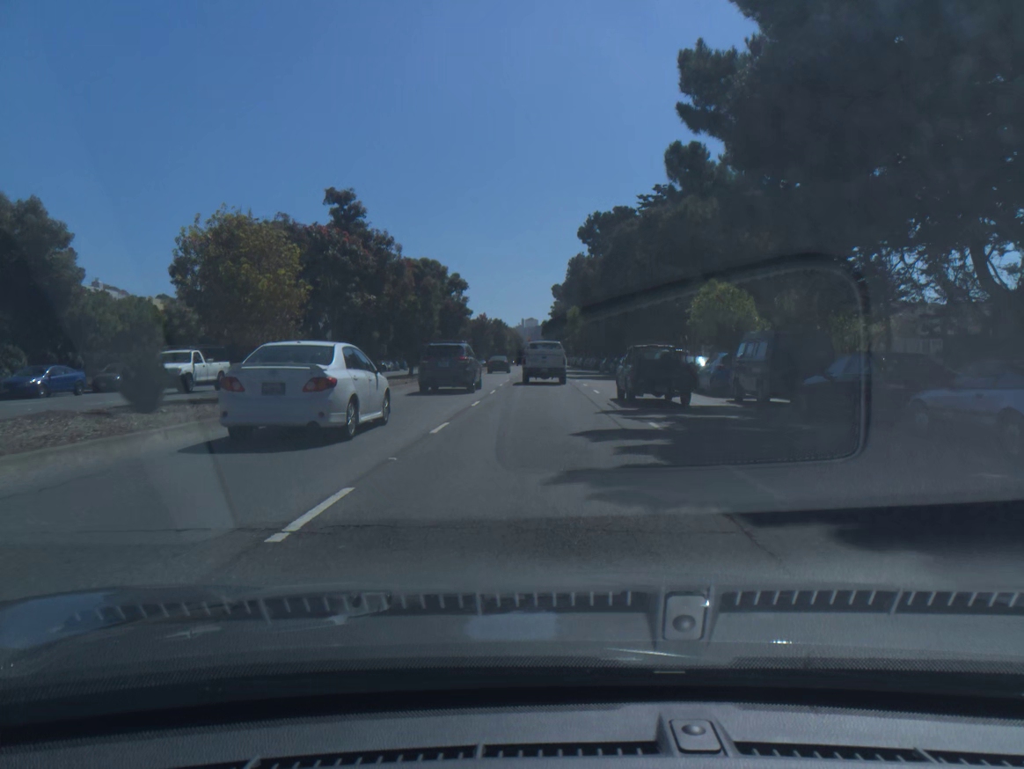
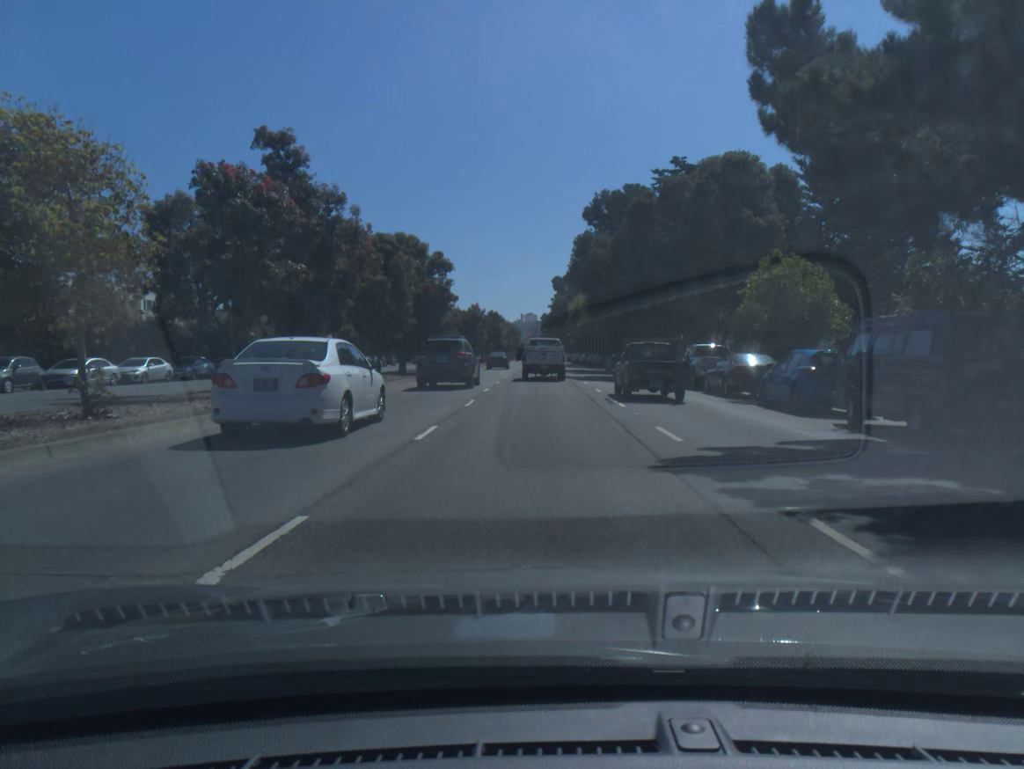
(0.0, +8.8) m; 0°
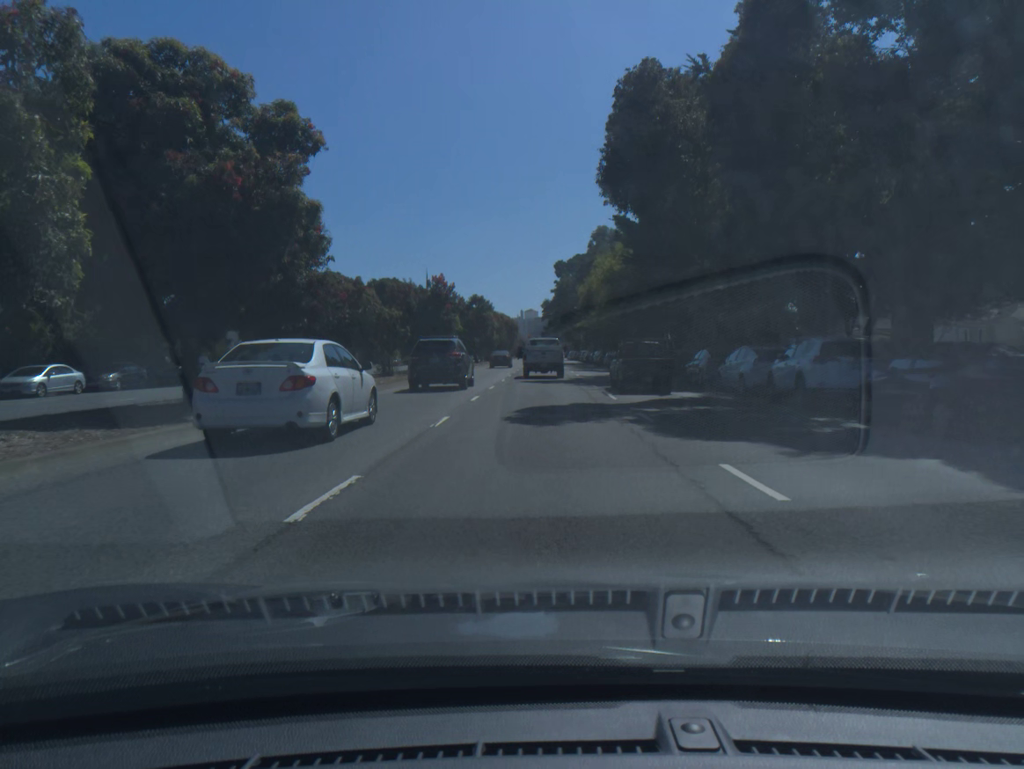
(0.0, +26.7) m; 0°
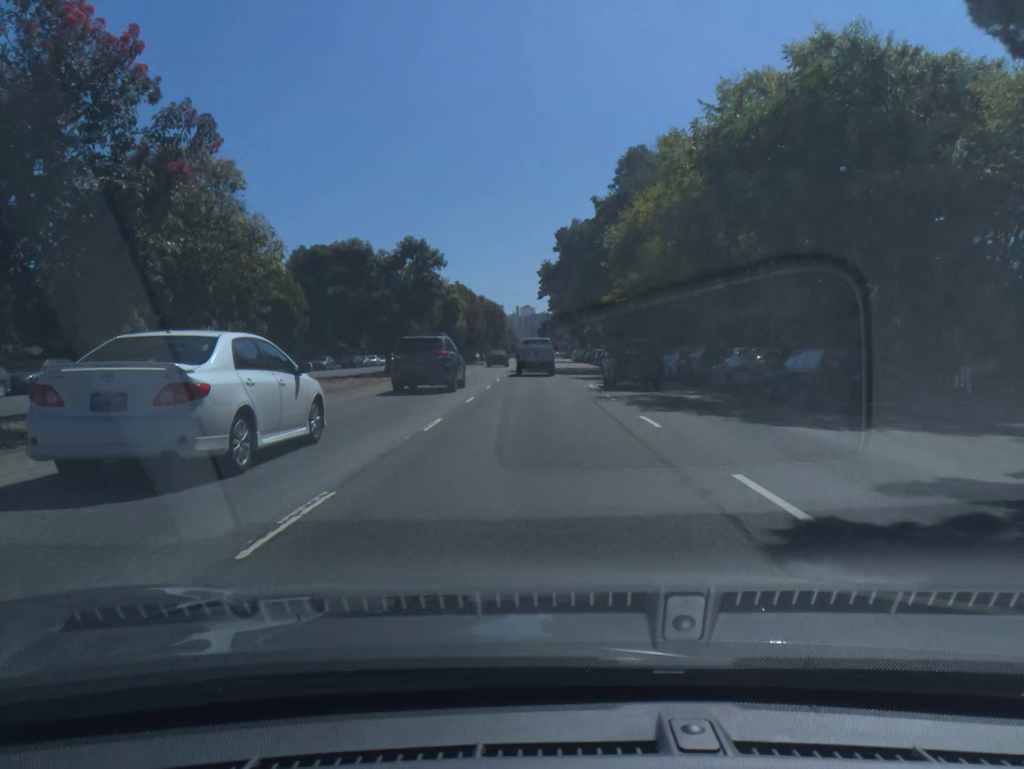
(+0.1, +37.0) m; 0°
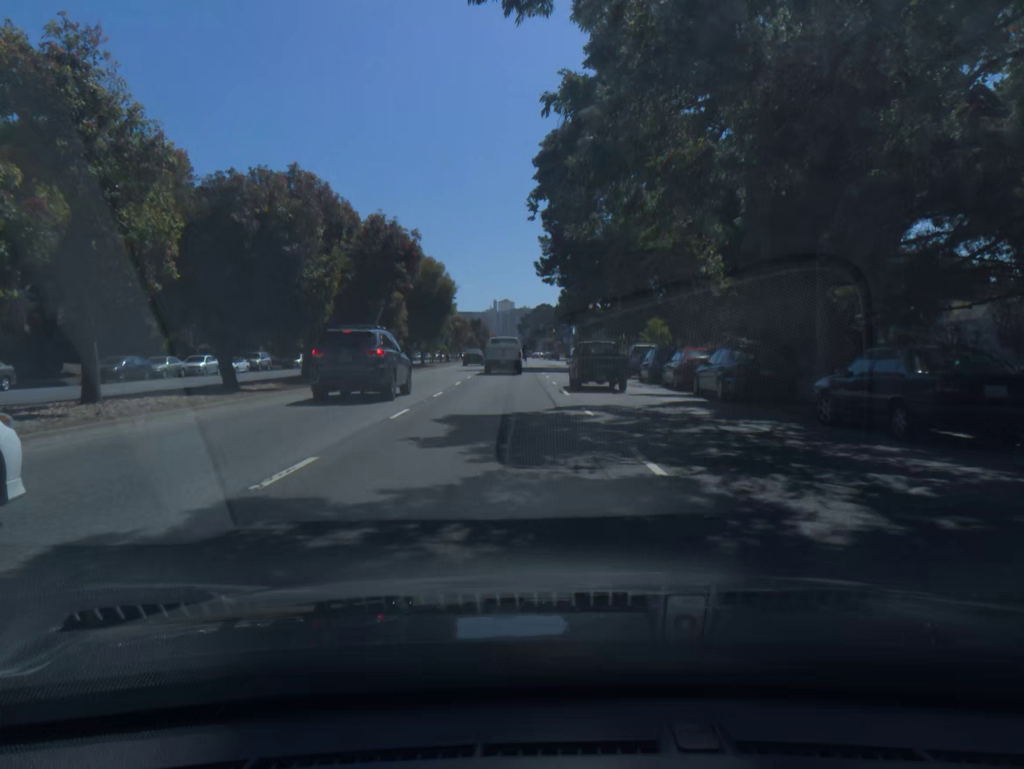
(+0.2, +48.5) m; +1°
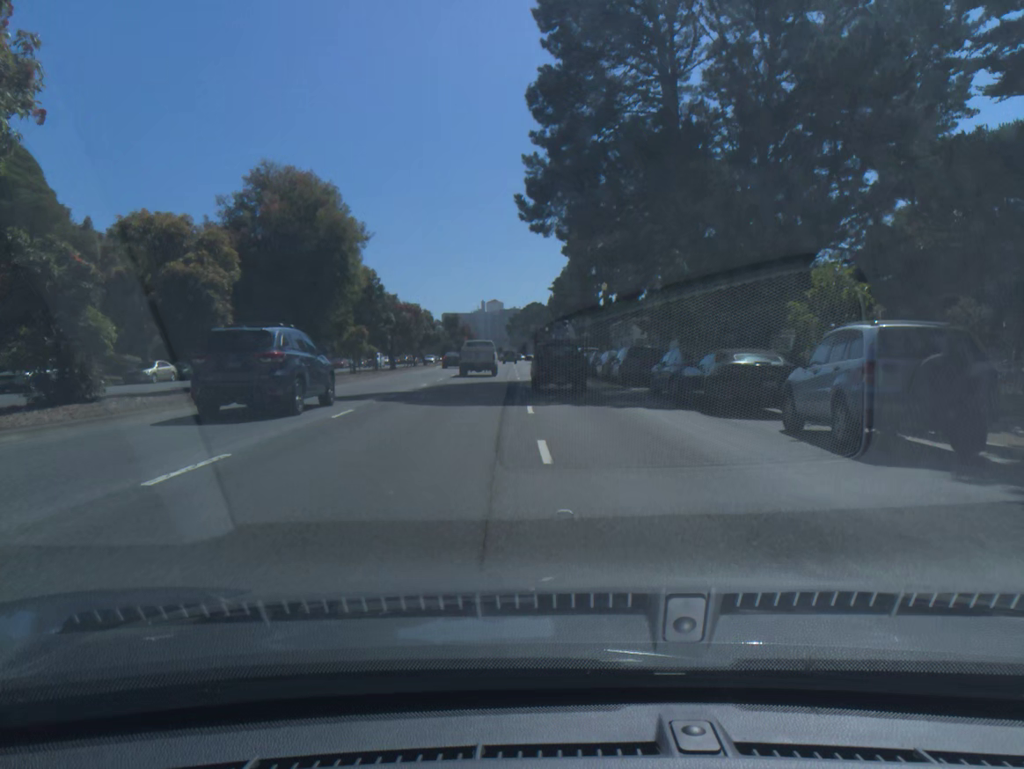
(+0.2, +28.6) m; +1°
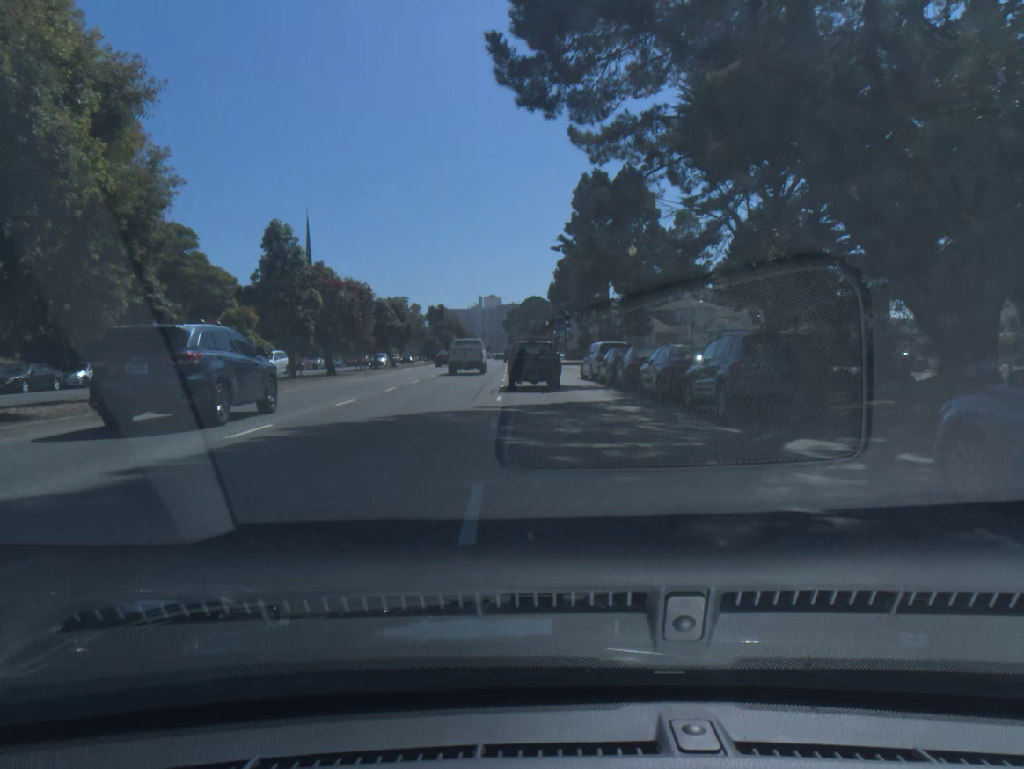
(0.0, +18.3) m; 0°
